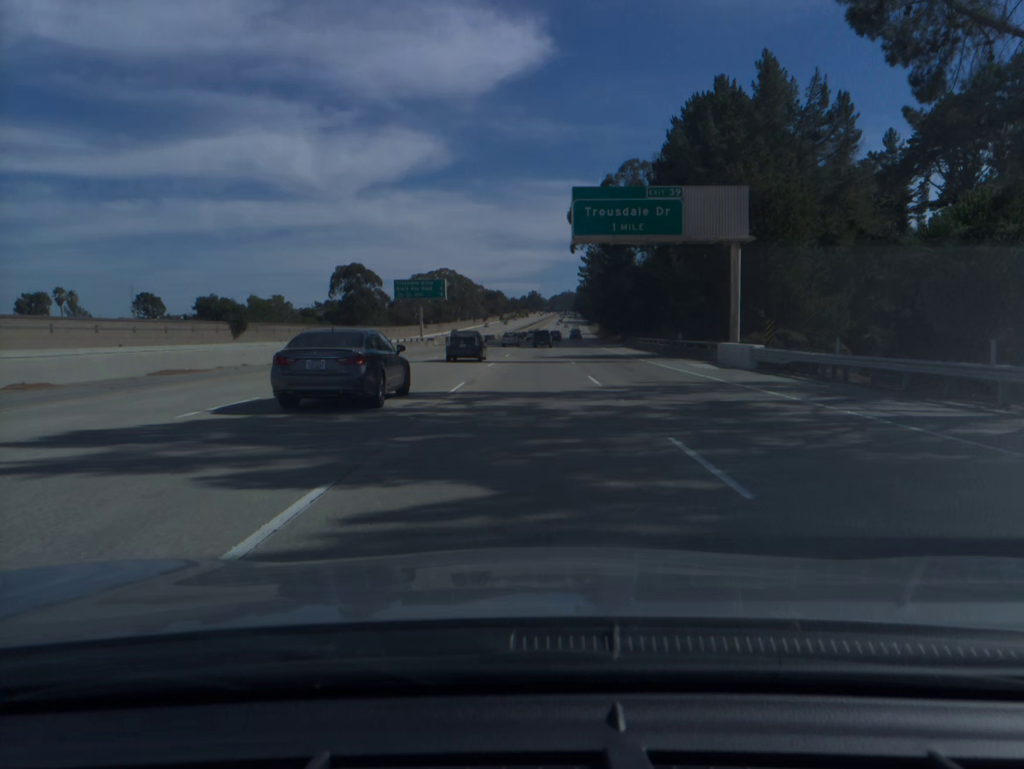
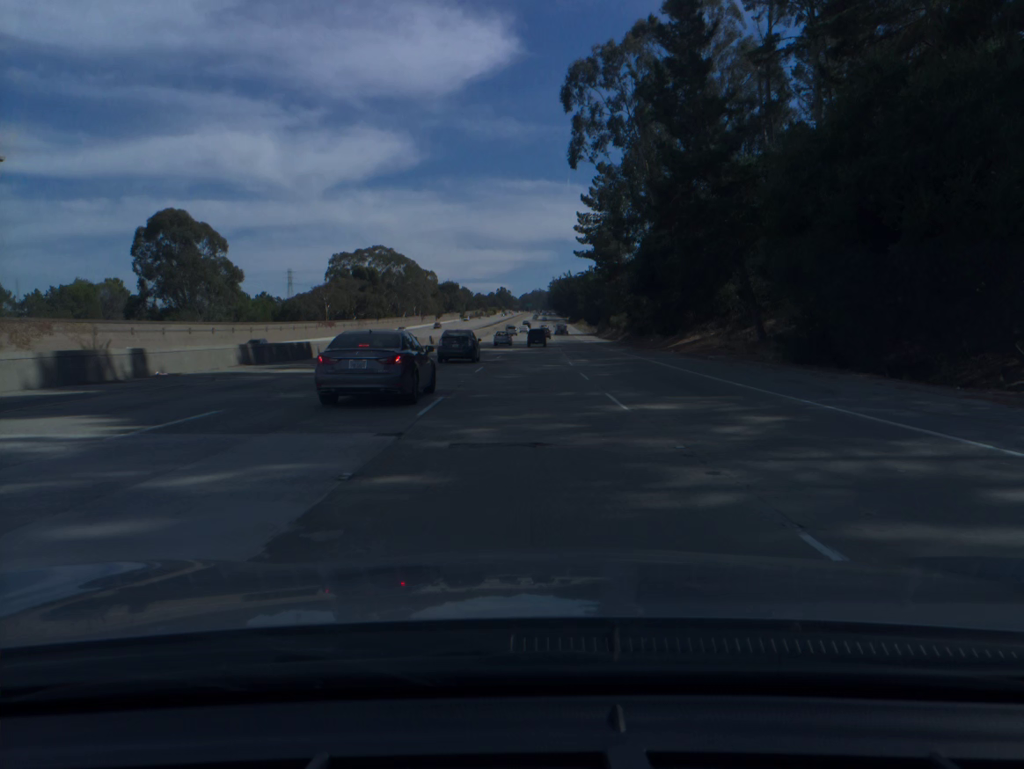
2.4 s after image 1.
(+1.6, +77.5) m; +2°
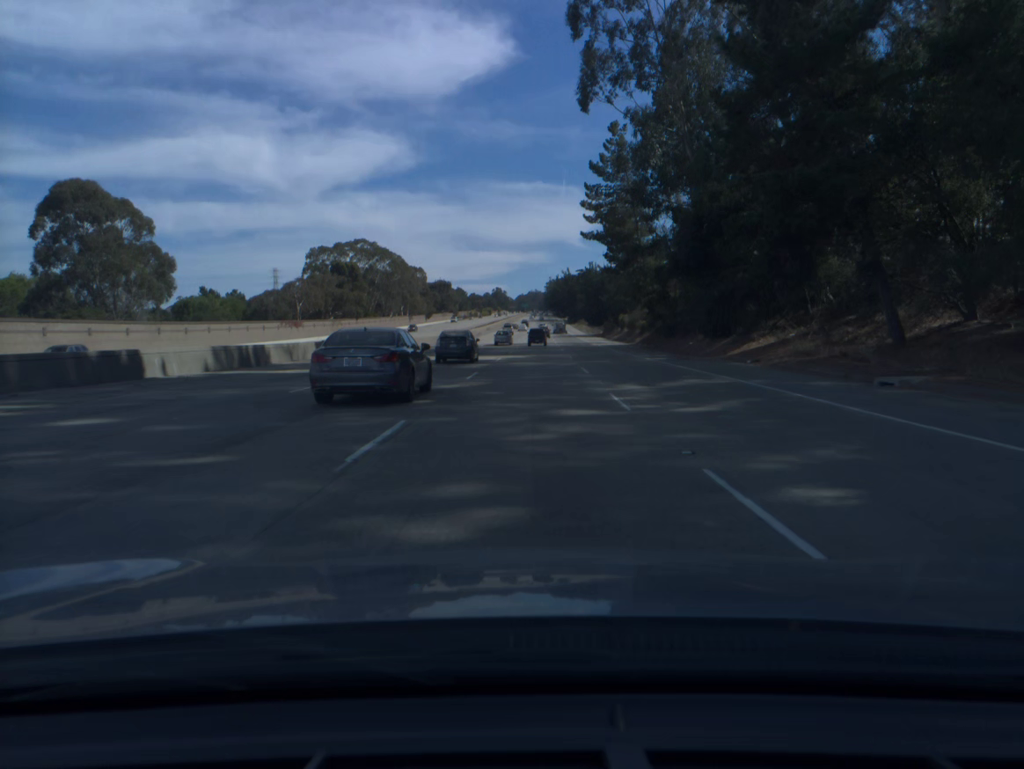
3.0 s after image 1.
(0.0, +19.4) m; 0°
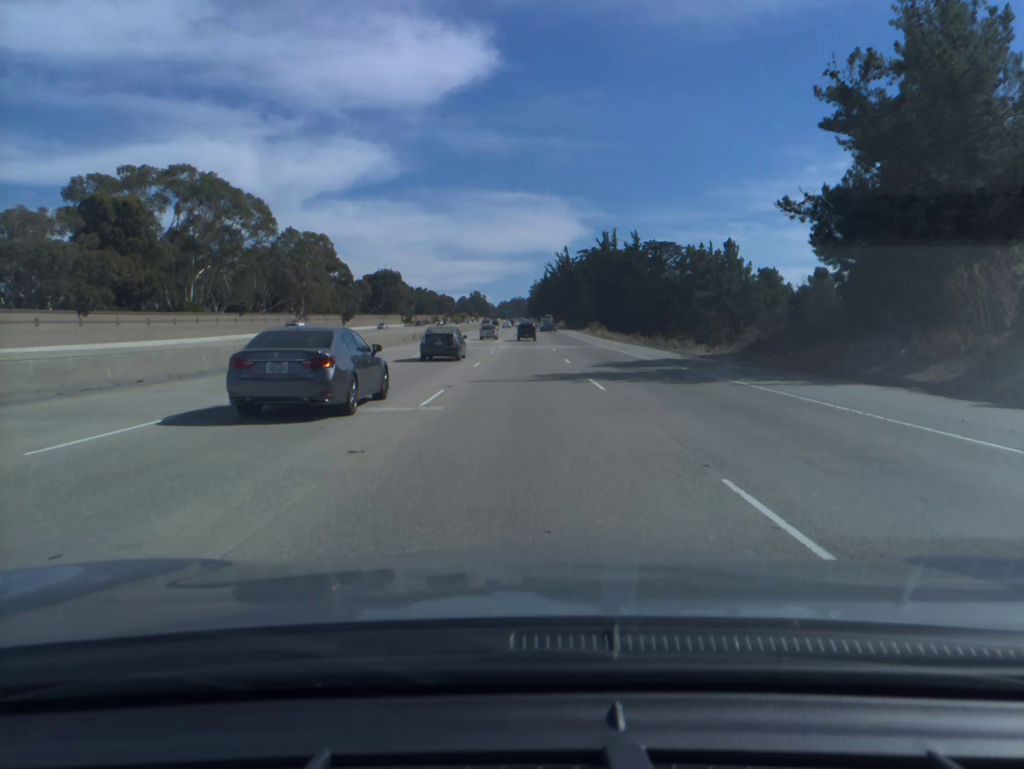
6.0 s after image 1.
(+1.5, +96.0) m; +1°
